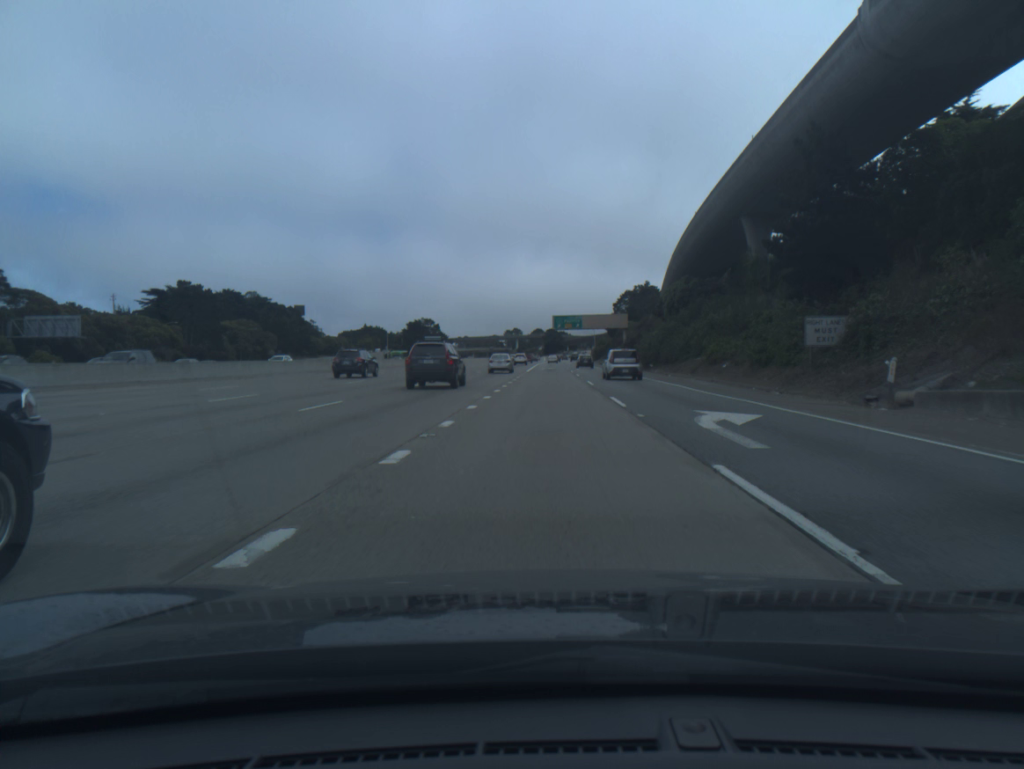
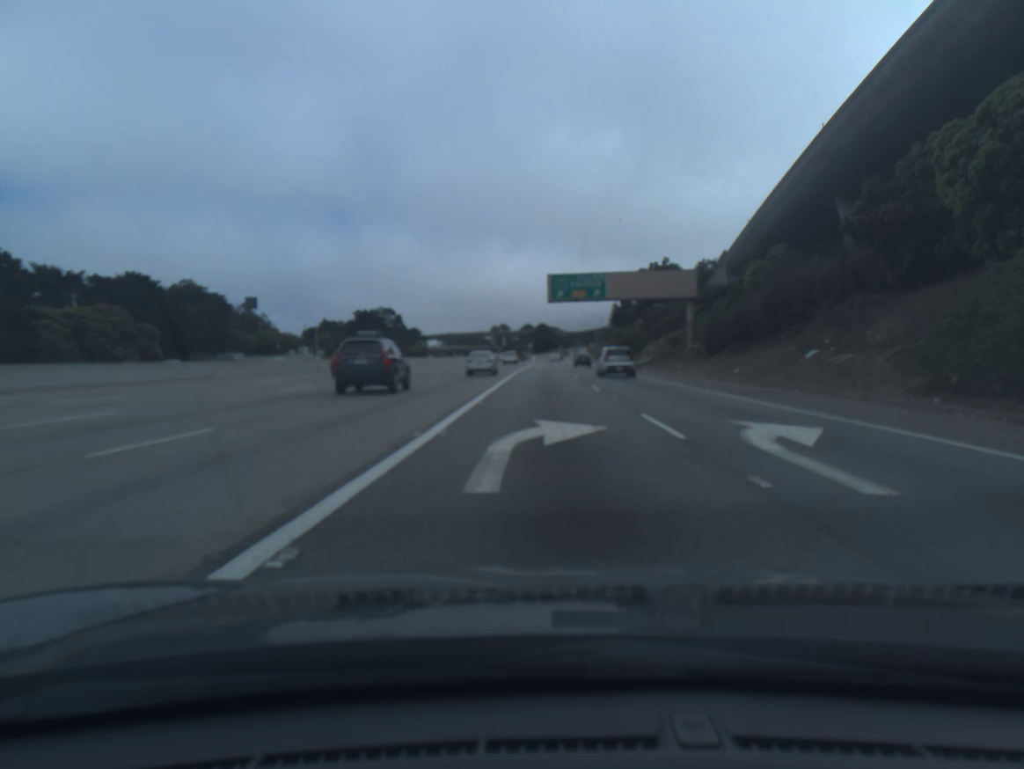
(+0.5, +66.8) m; +1°
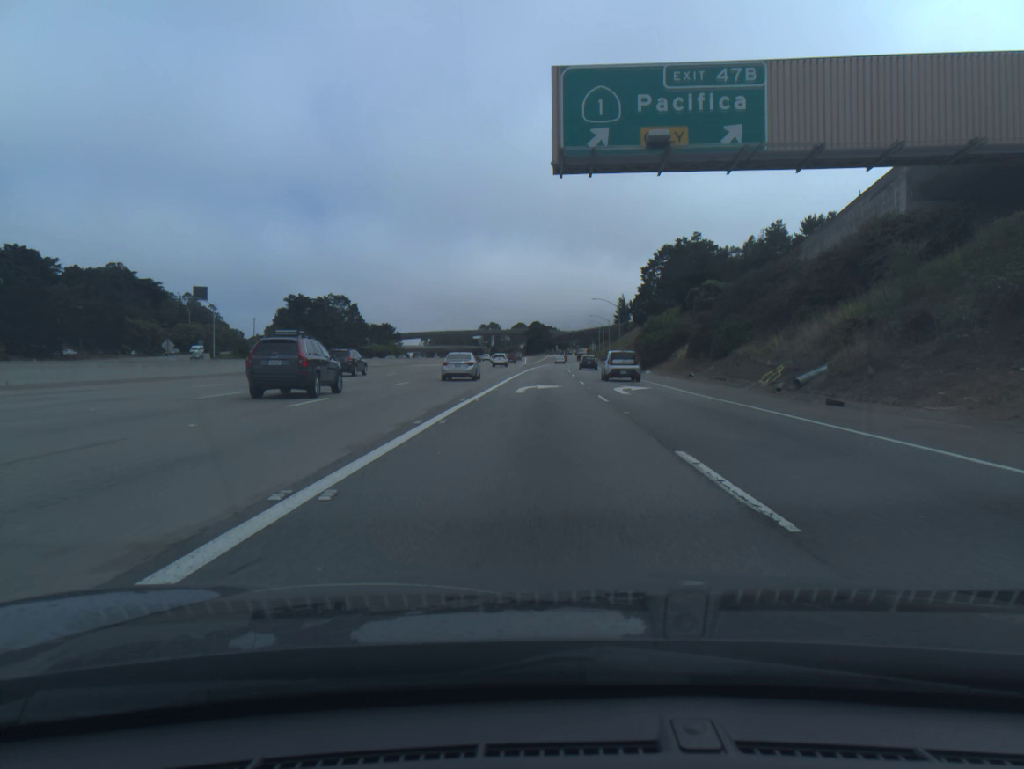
(+0.1, +49.1) m; 0°
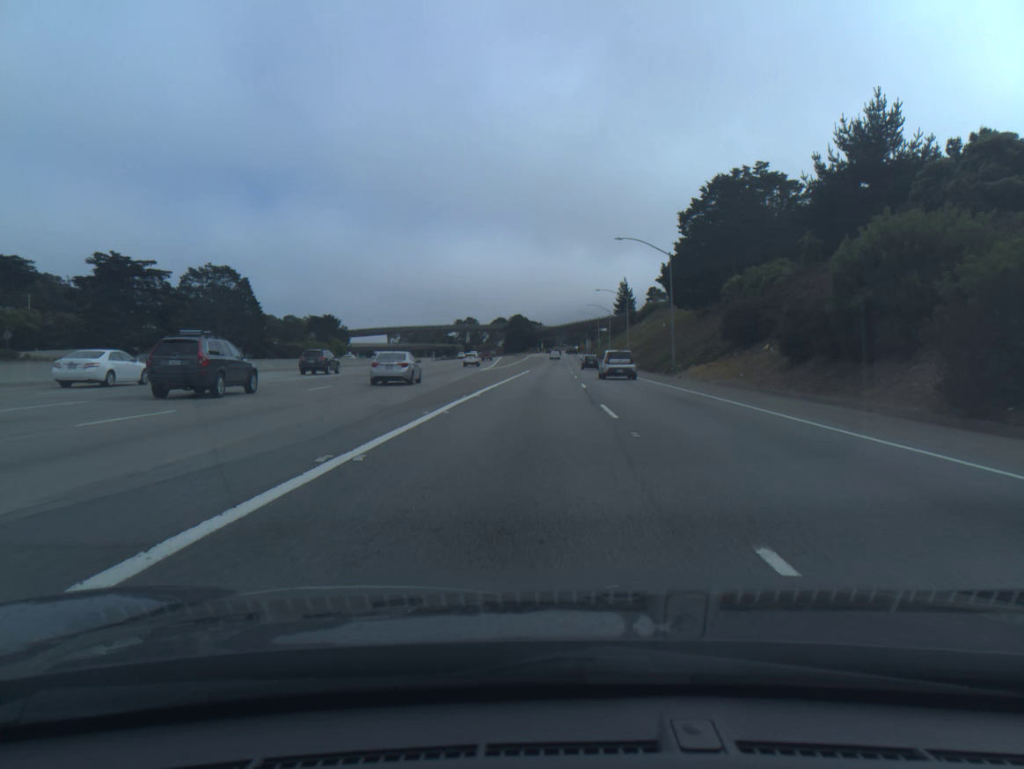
(+1.0, +63.8) m; +1°
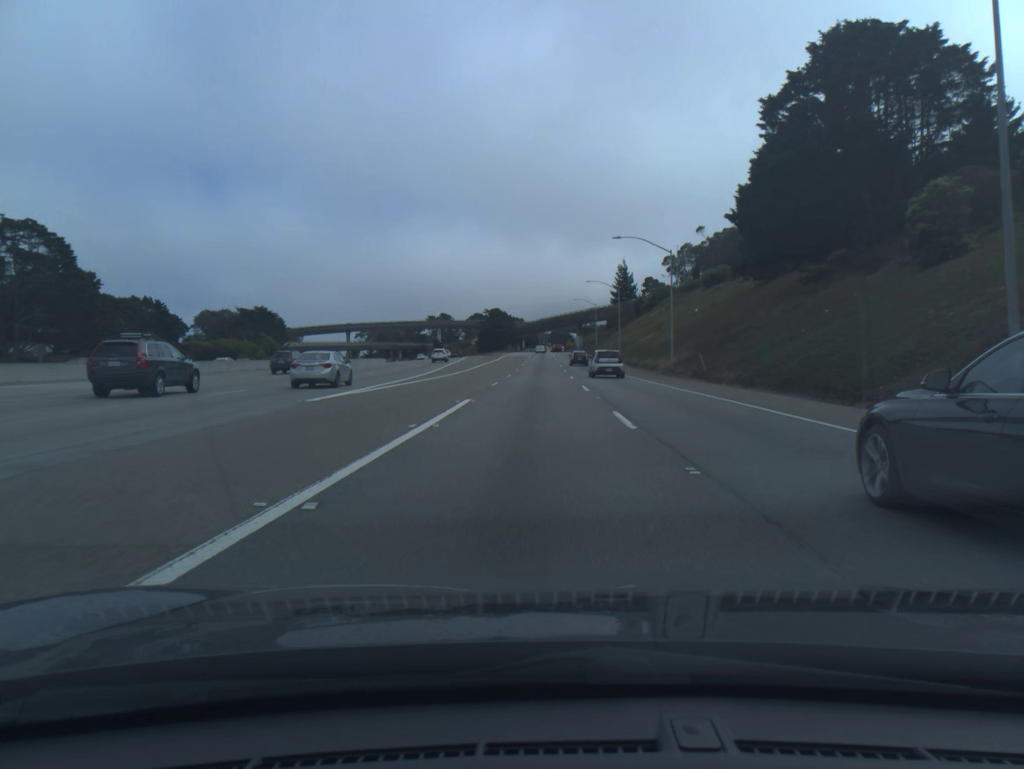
(+0.4, +46.6) m; +1°
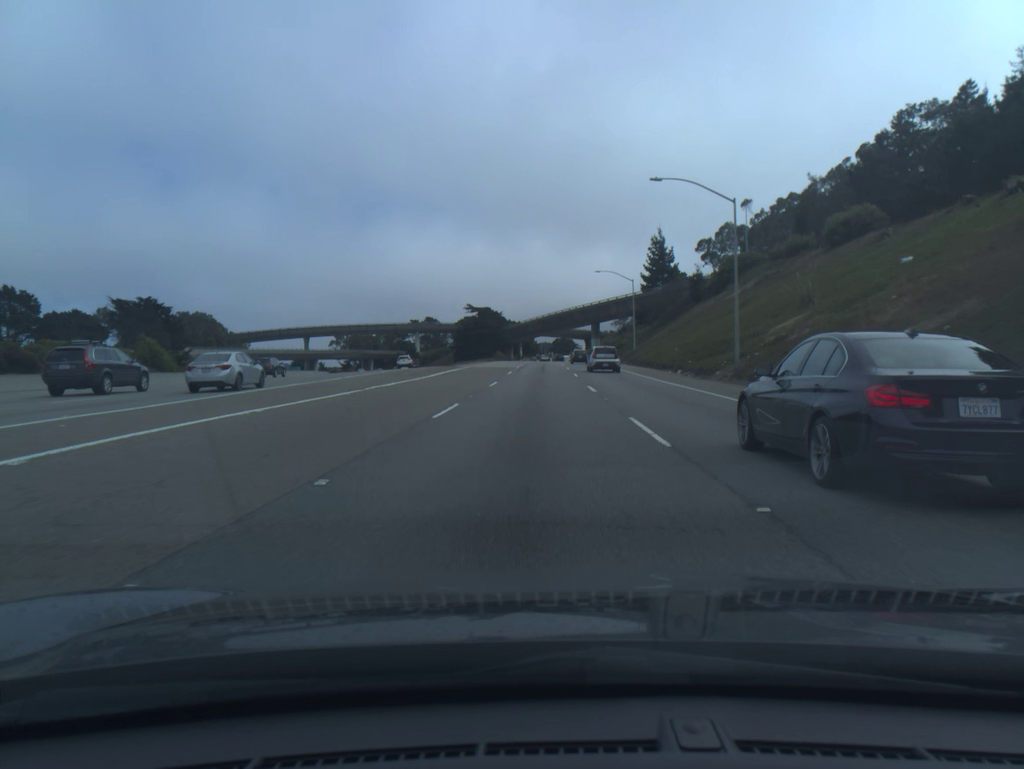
(+0.1, +61.4) m; 0°
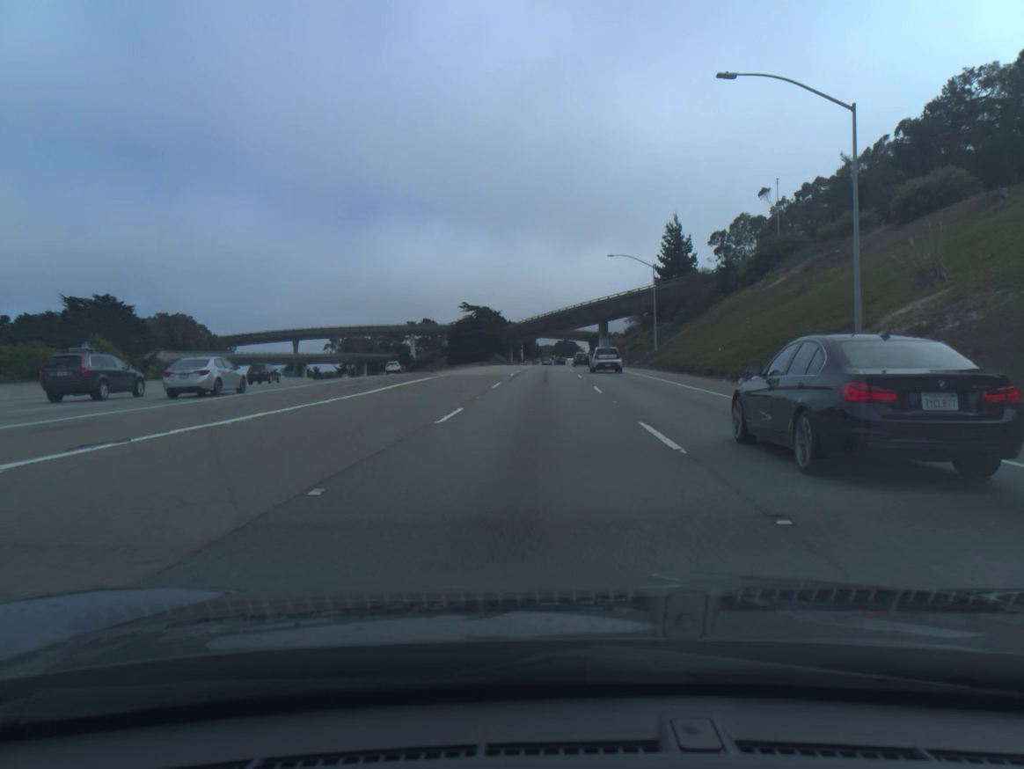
(0.0, +15.3) m; 0°
